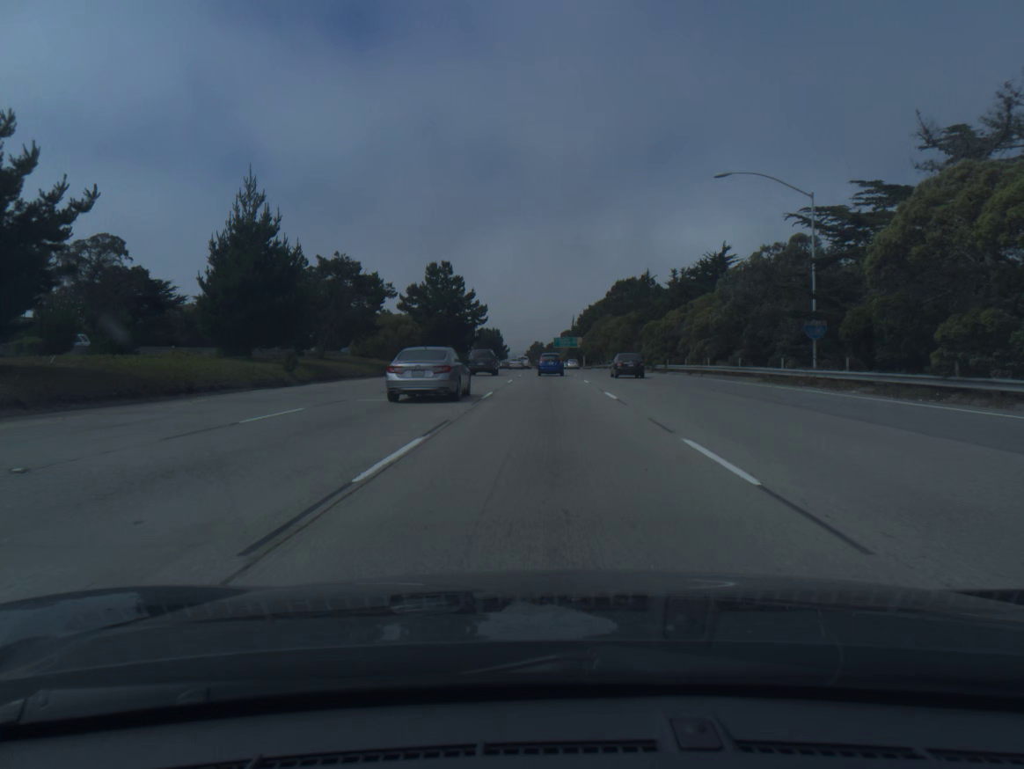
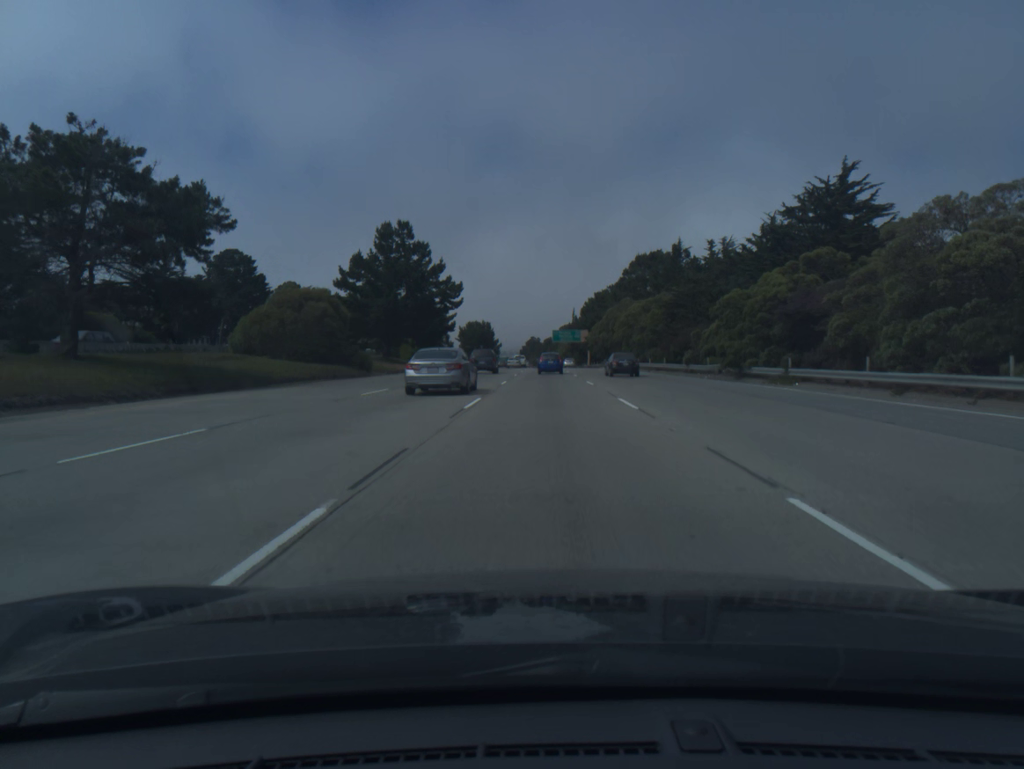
(+0.1, +34.3) m; 0°
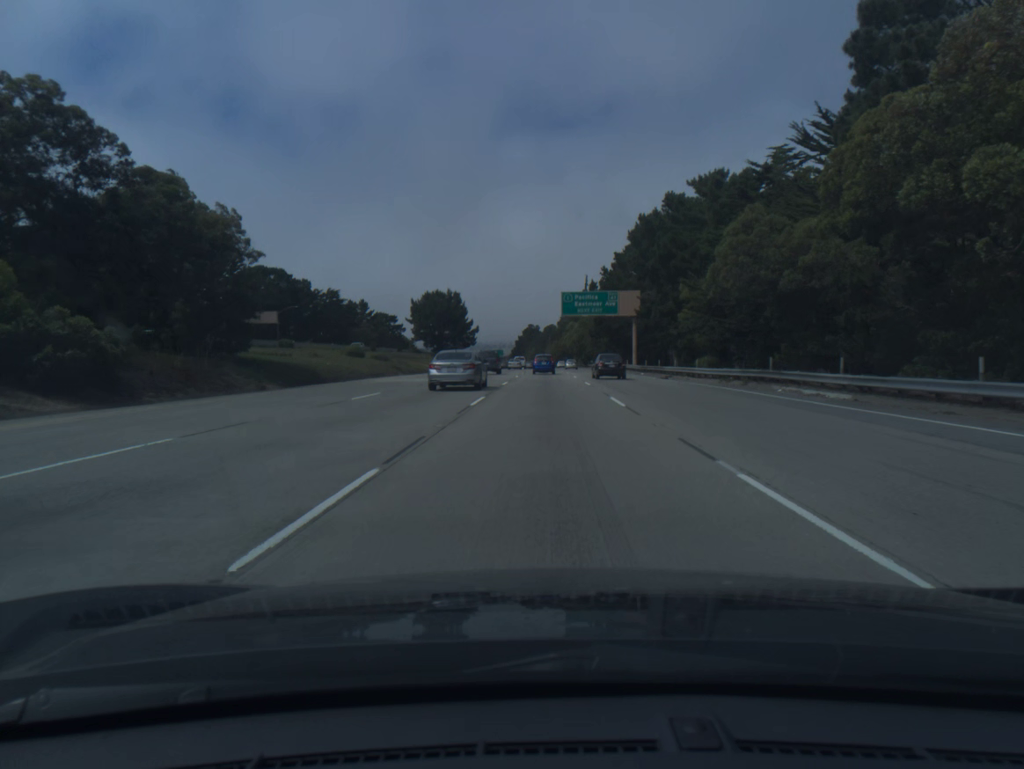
(+0.1, +85.7) m; 0°
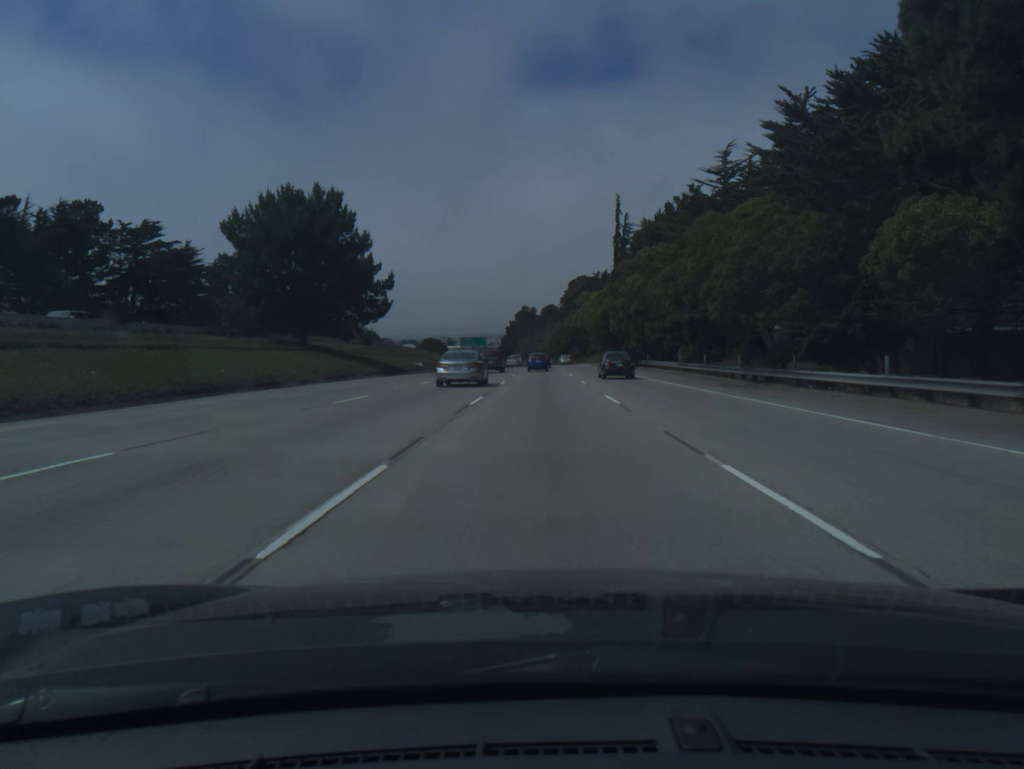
(+0.1, +87.3) m; 0°
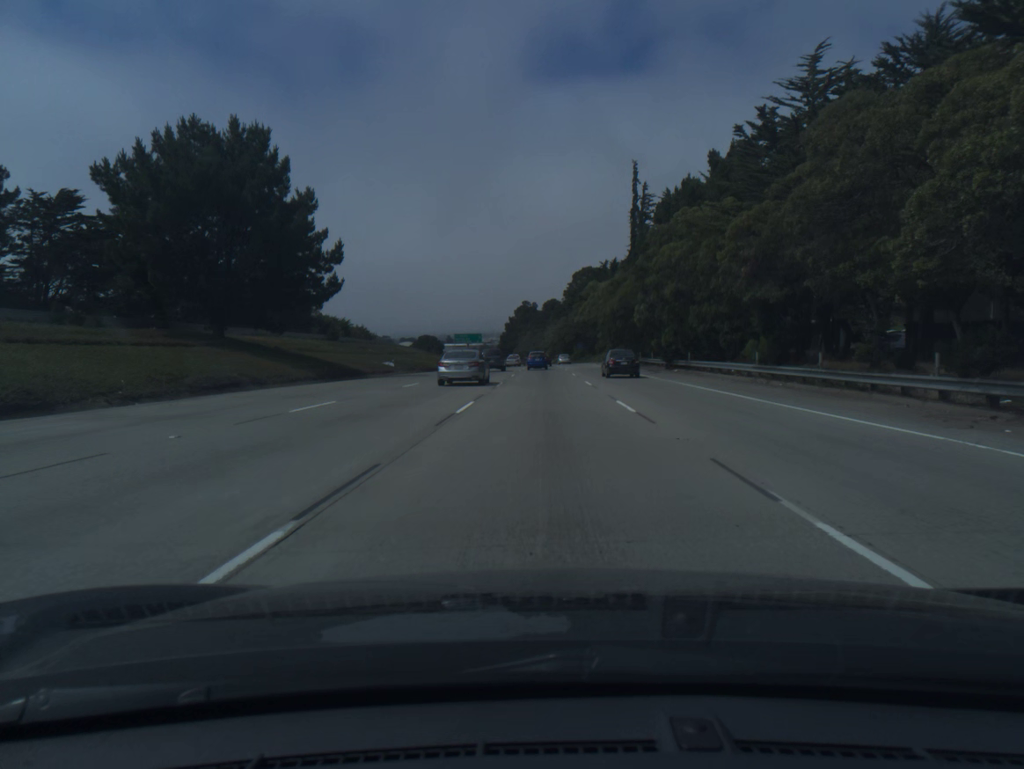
(0.0, +17.8) m; 0°
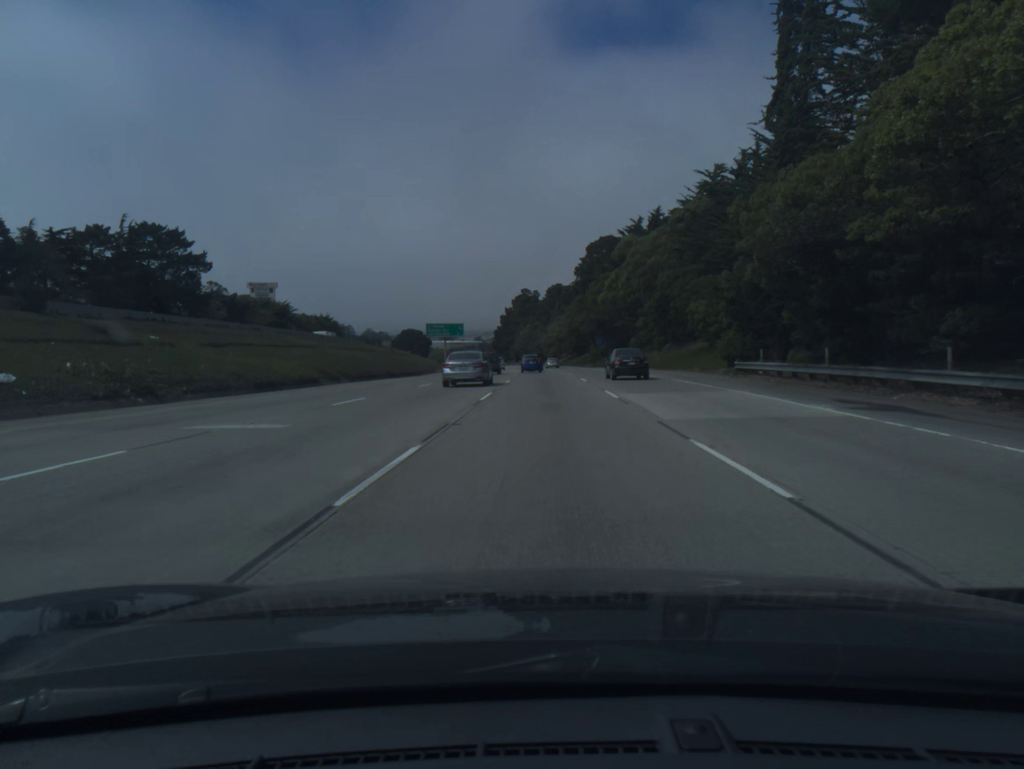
(-0.1, +53.8) m; 0°
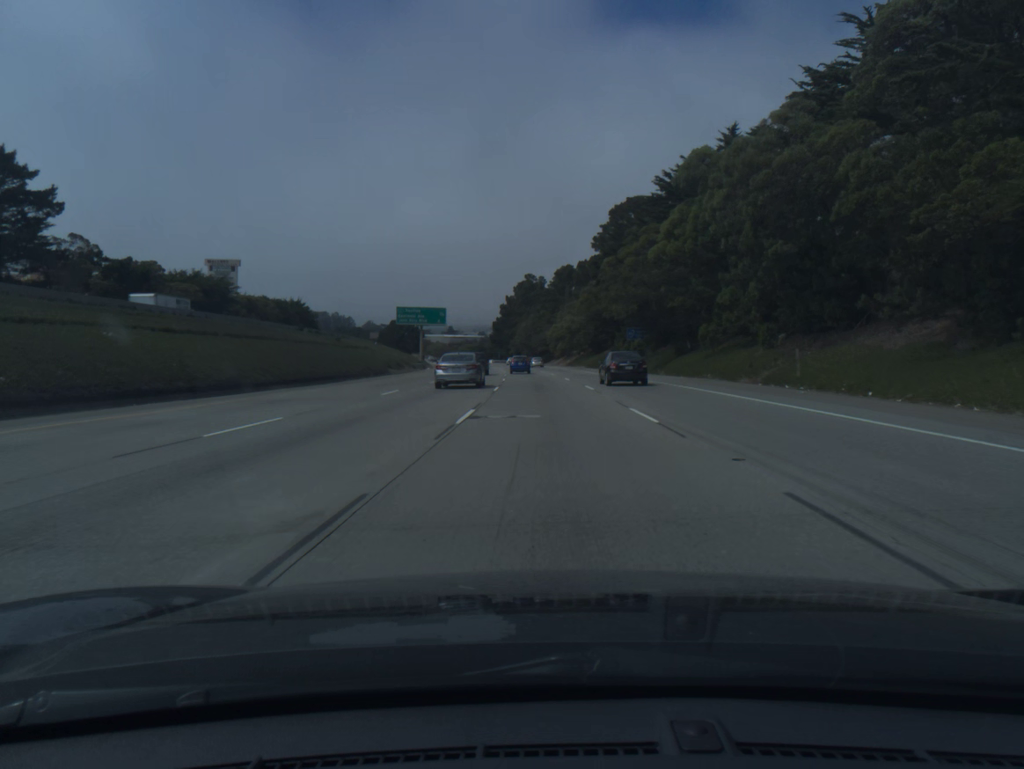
(-0.1, +36.0) m; 0°
